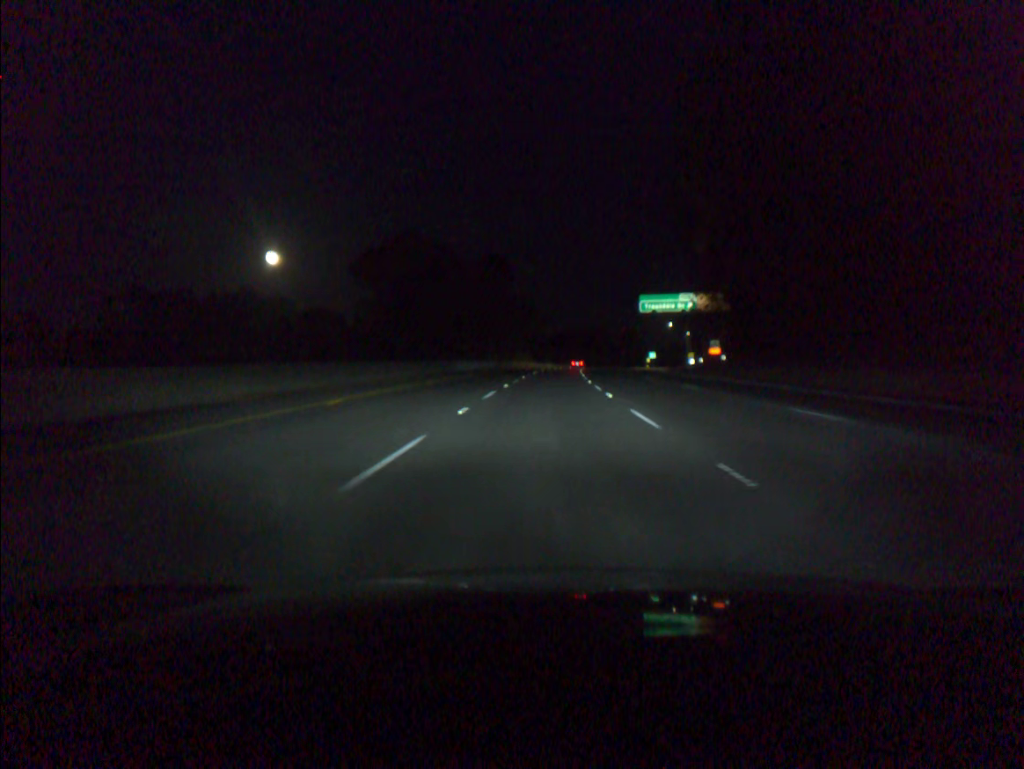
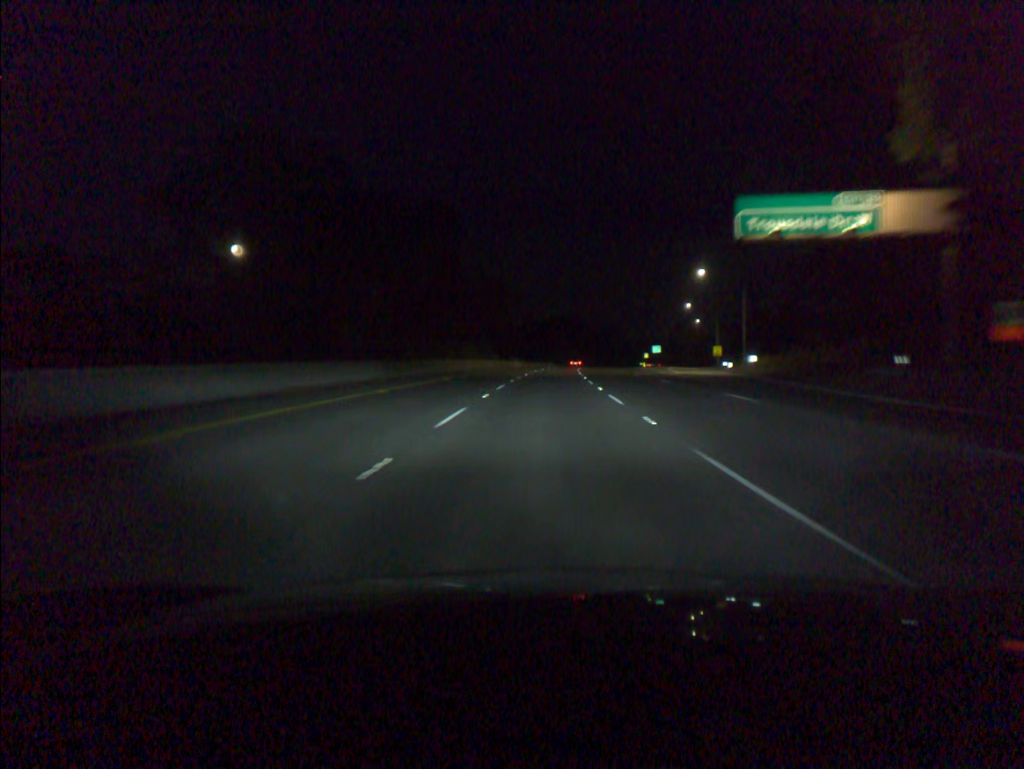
(+1.0, +52.2) m; +2°
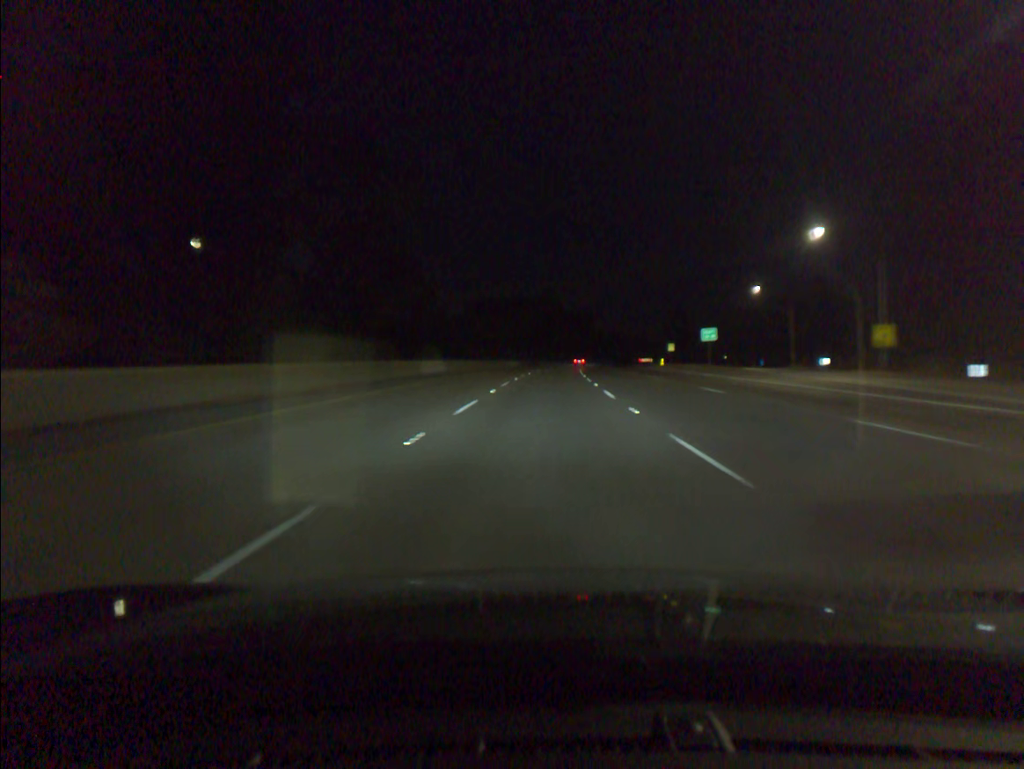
(+1.6, +69.9) m; +3°
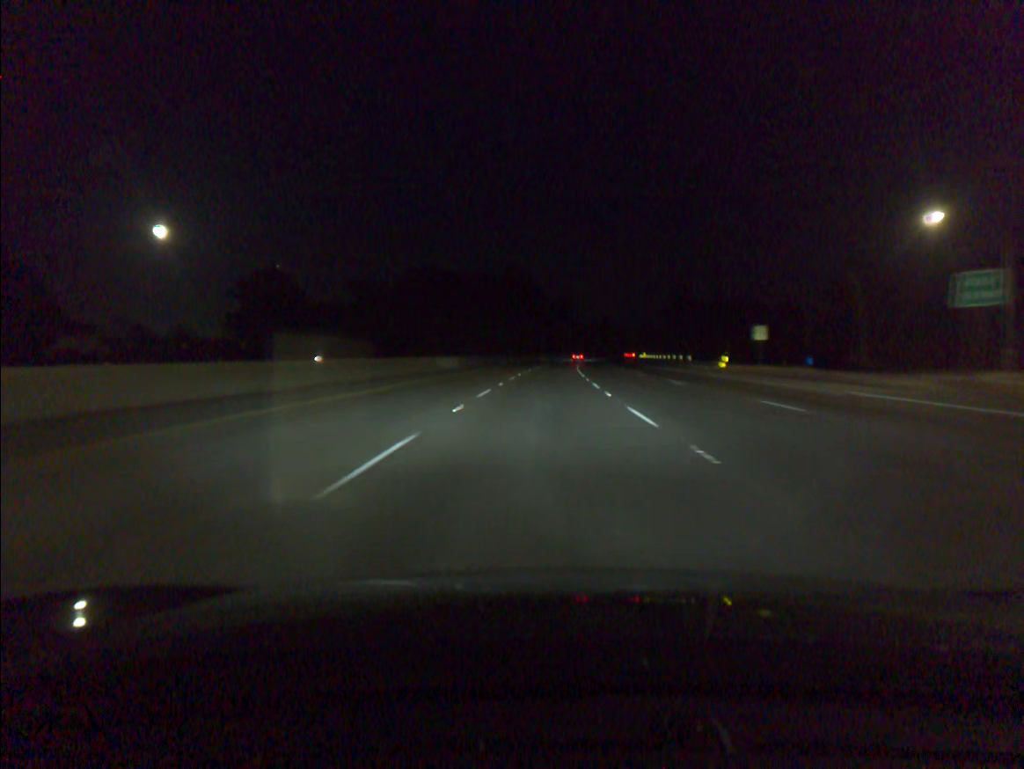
(+0.9, +52.5) m; +2°
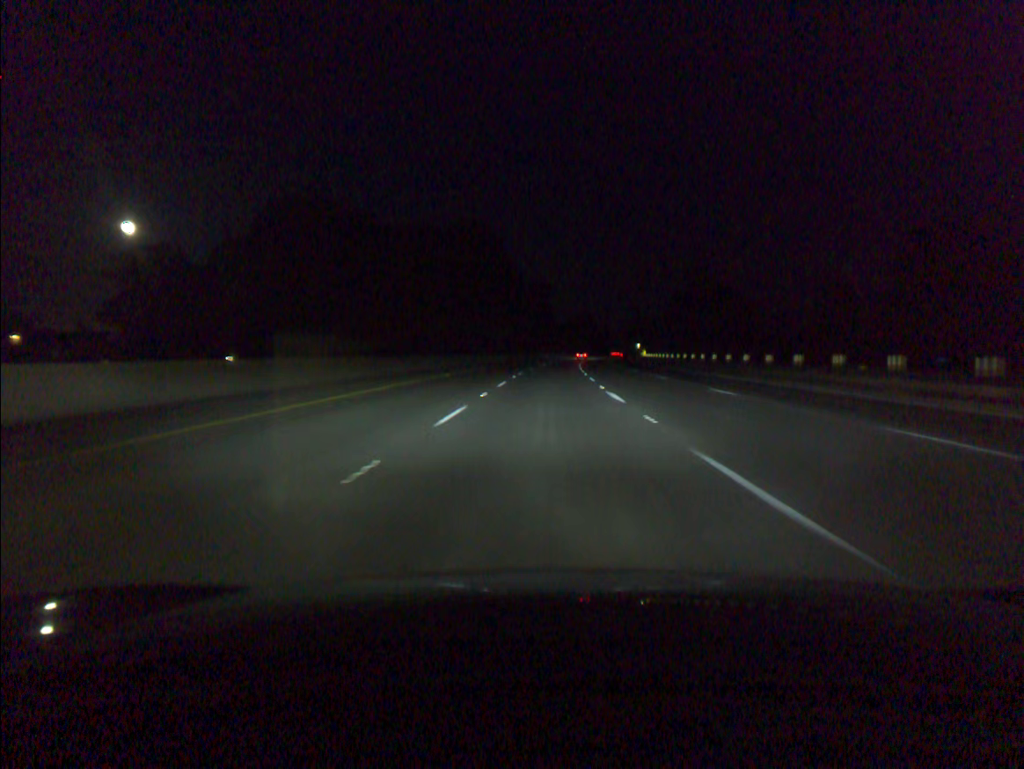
(+0.9, +52.4) m; +2°
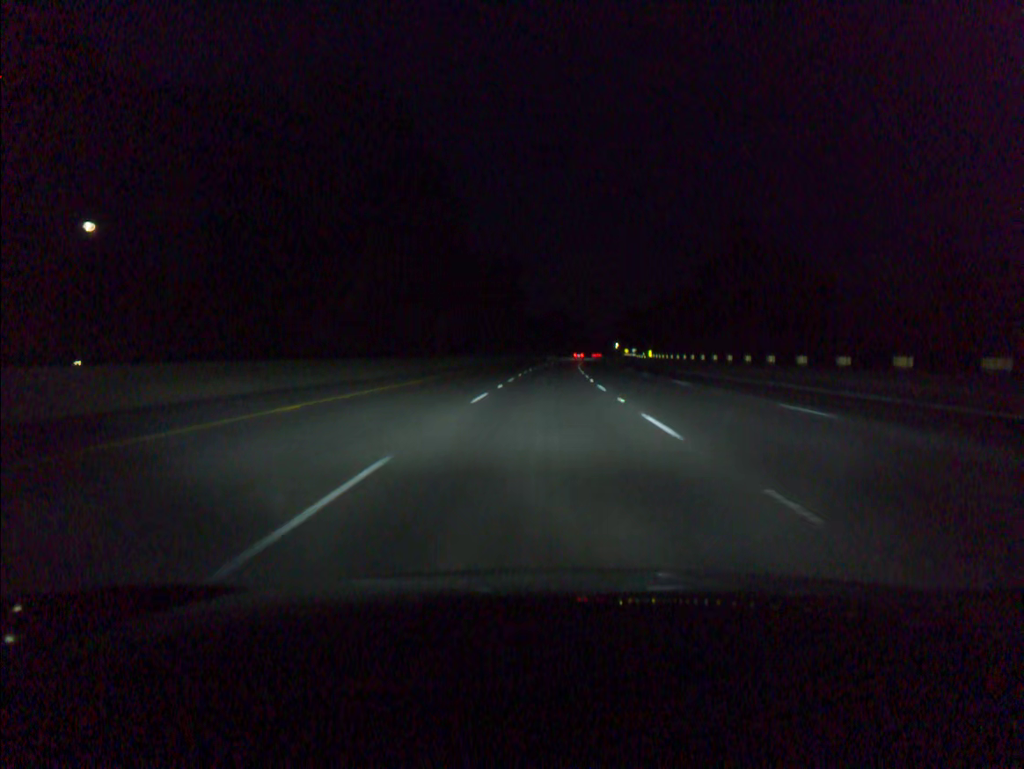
(+0.9, +52.2) m; +2°
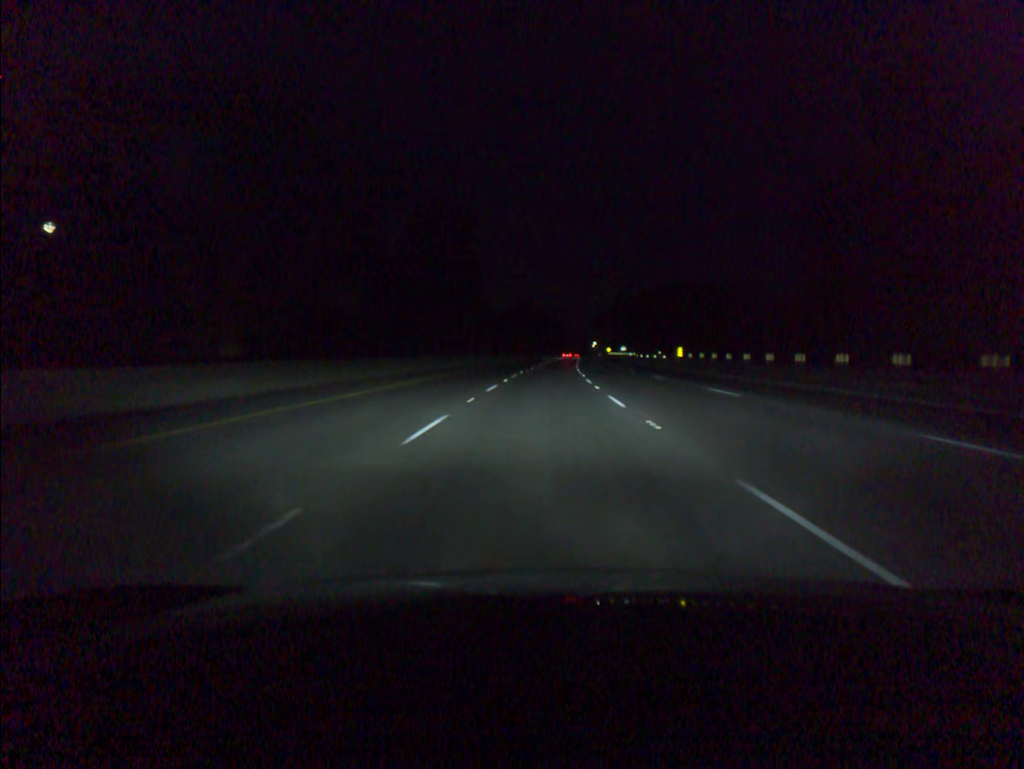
(+1.0, +52.1) m; +2°
